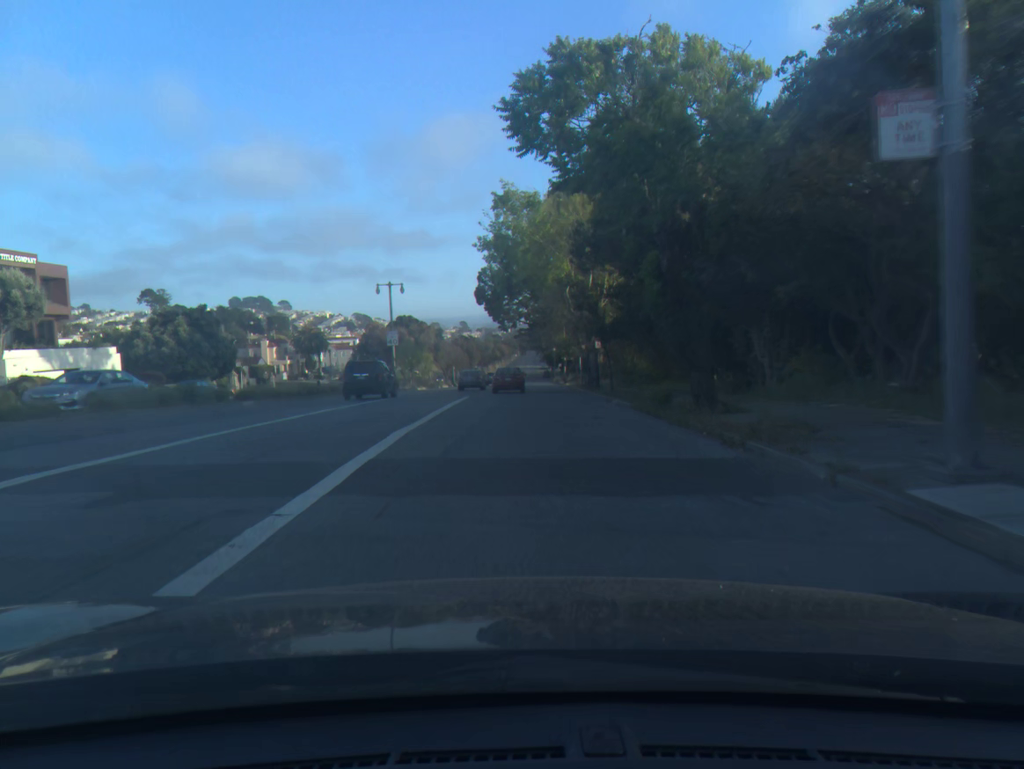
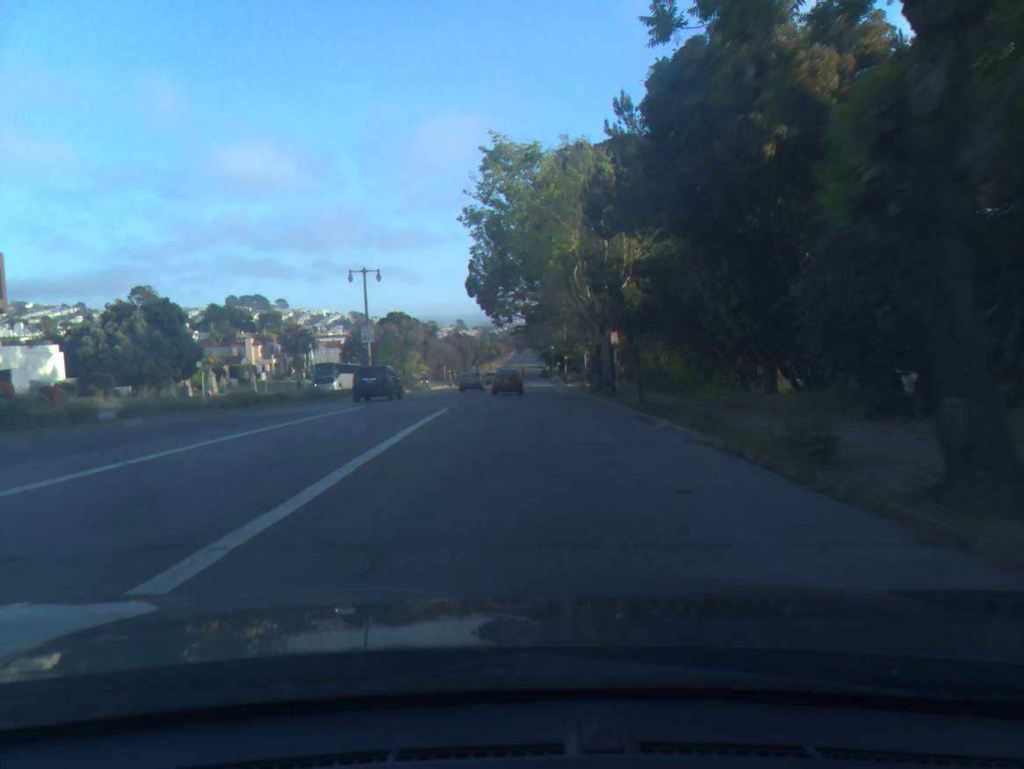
(0.0, +9.2) m; 0°
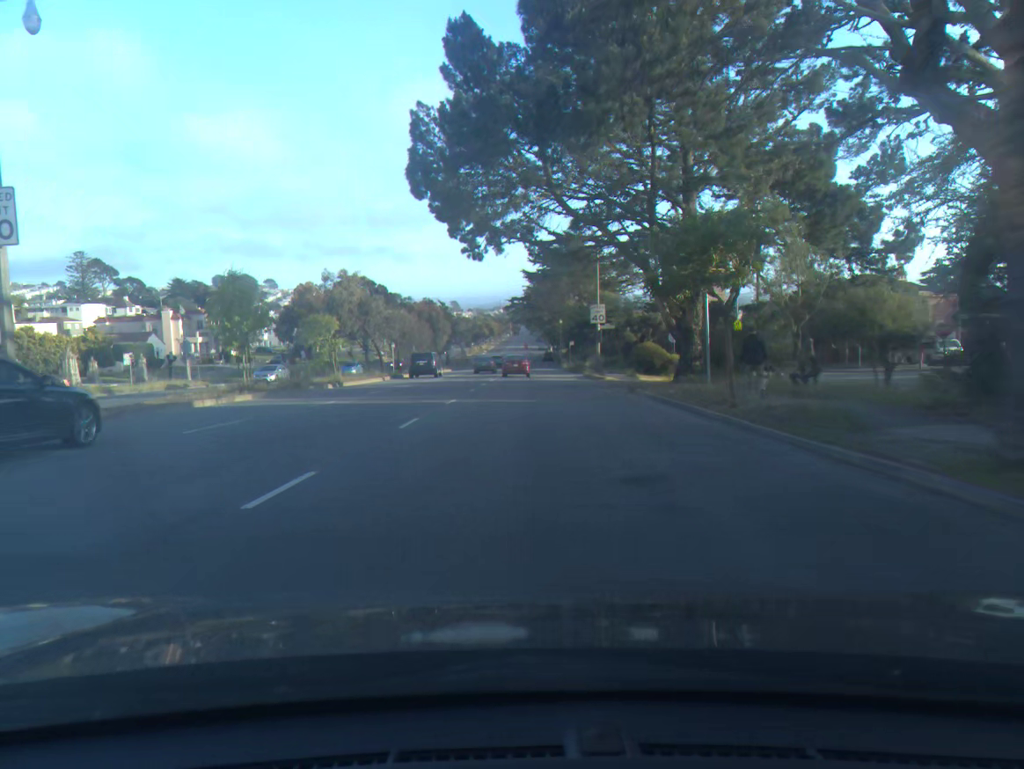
(0.0, +37.2) m; 0°
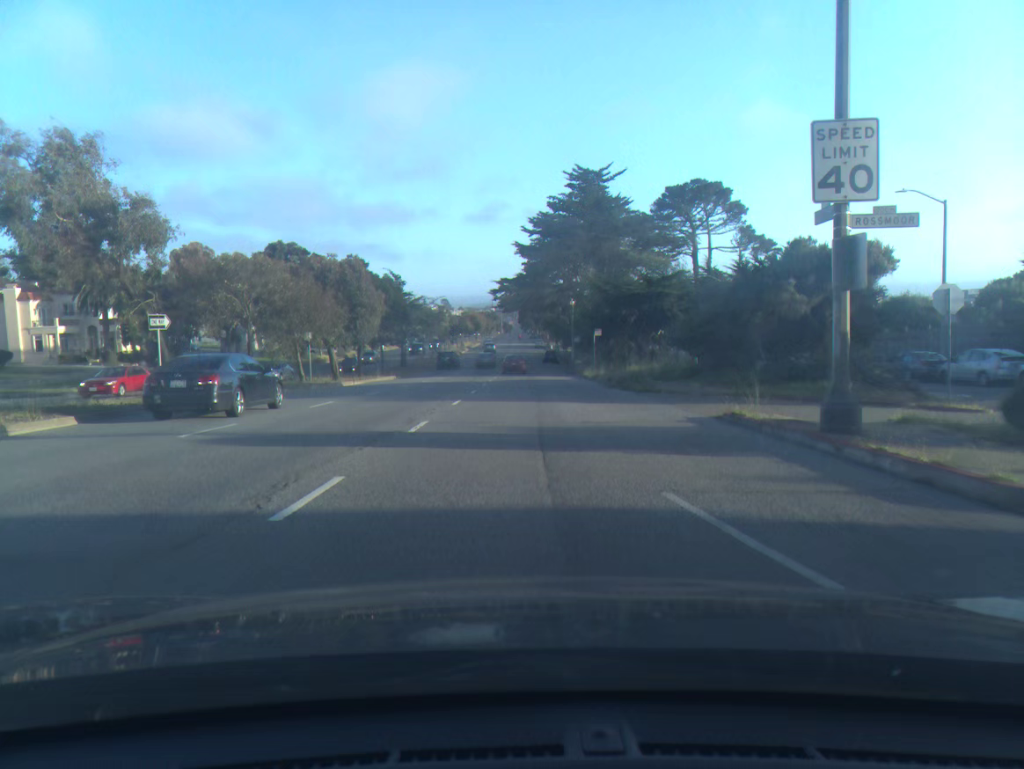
(+0.1, +37.2) m; 0°
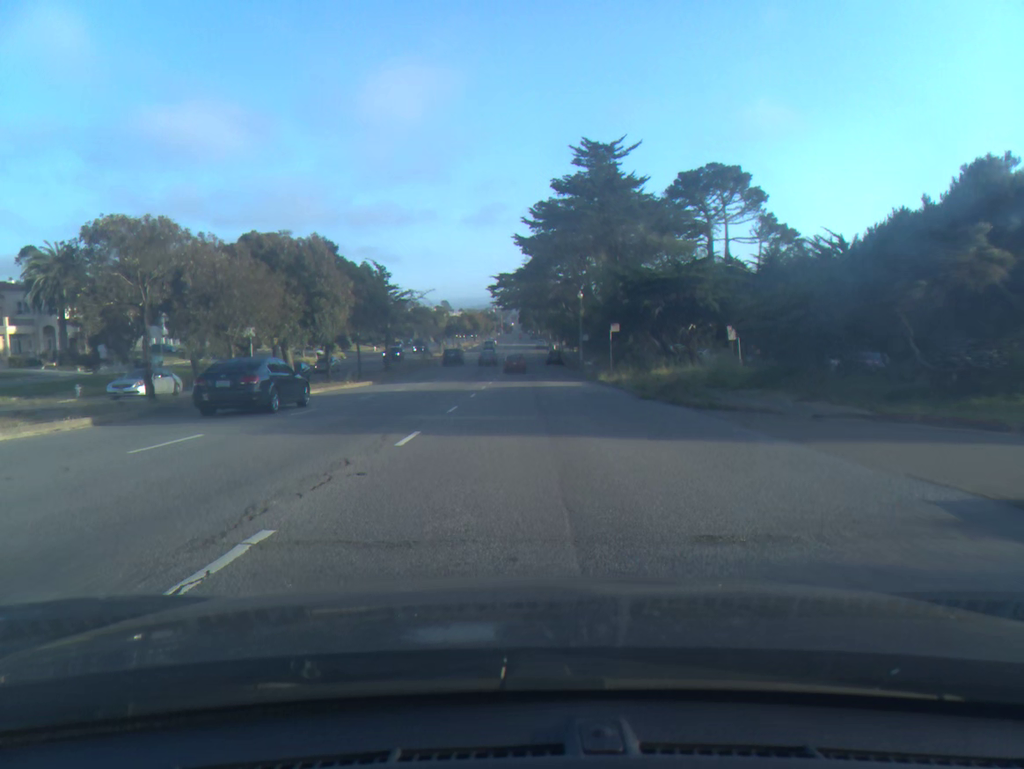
(0.0, +9.5) m; 0°
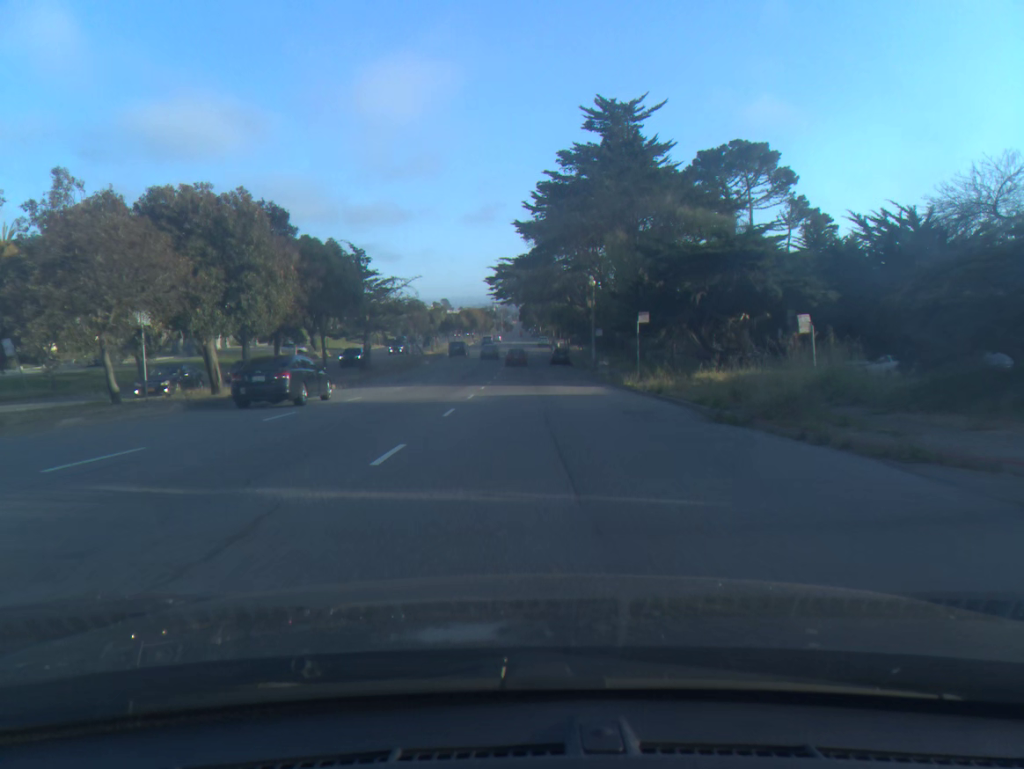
(0.0, +9.6) m; 0°
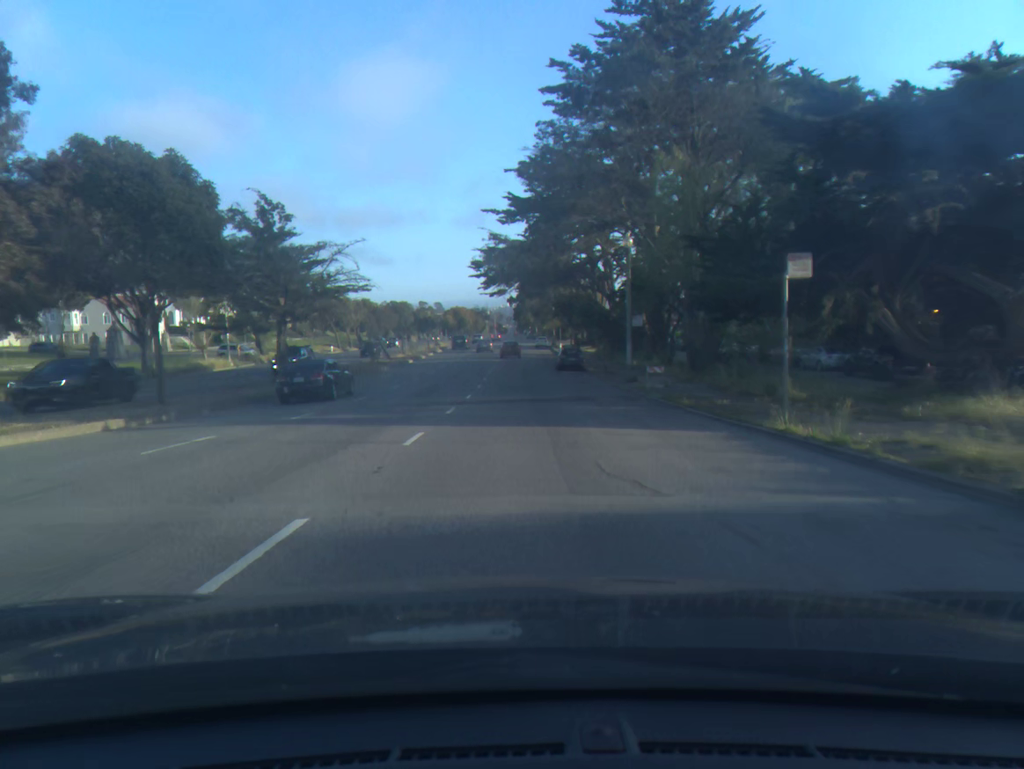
(+0.1, +19.6) m; 0°
